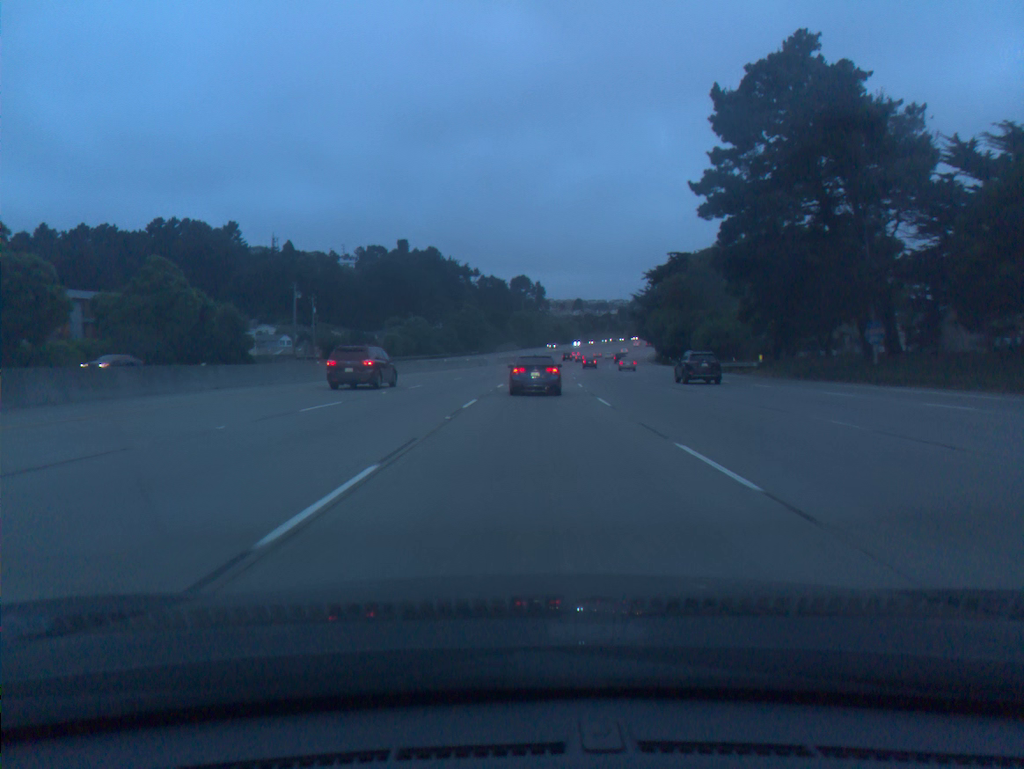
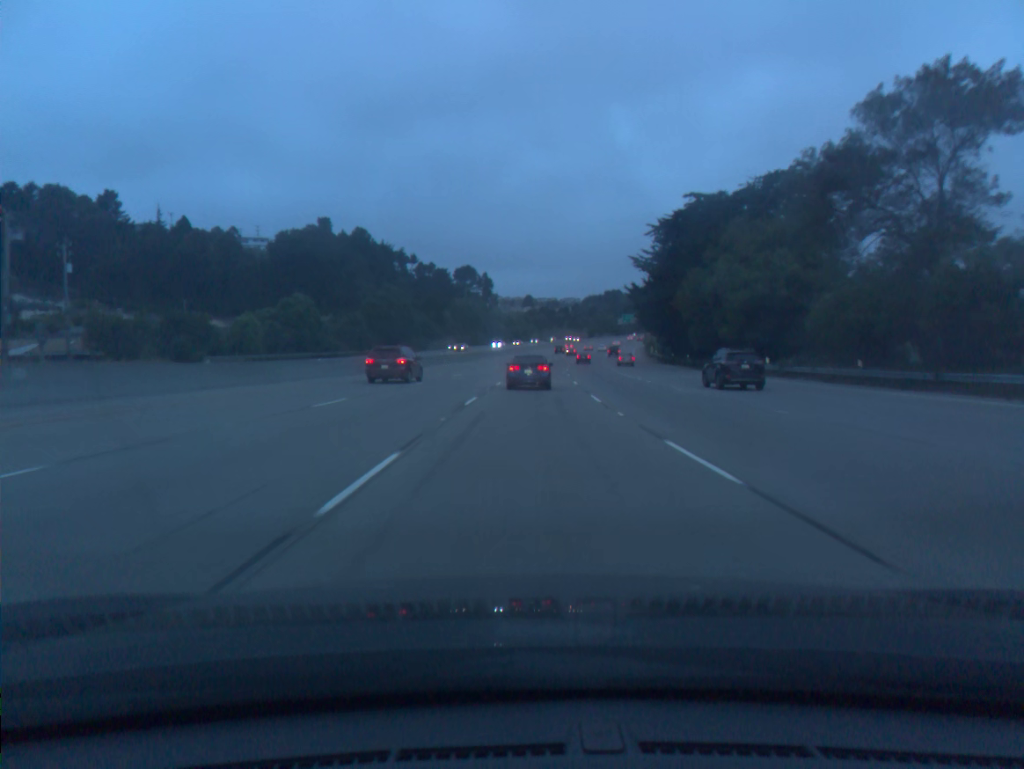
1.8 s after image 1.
(+1.8, +57.0) m; +4°
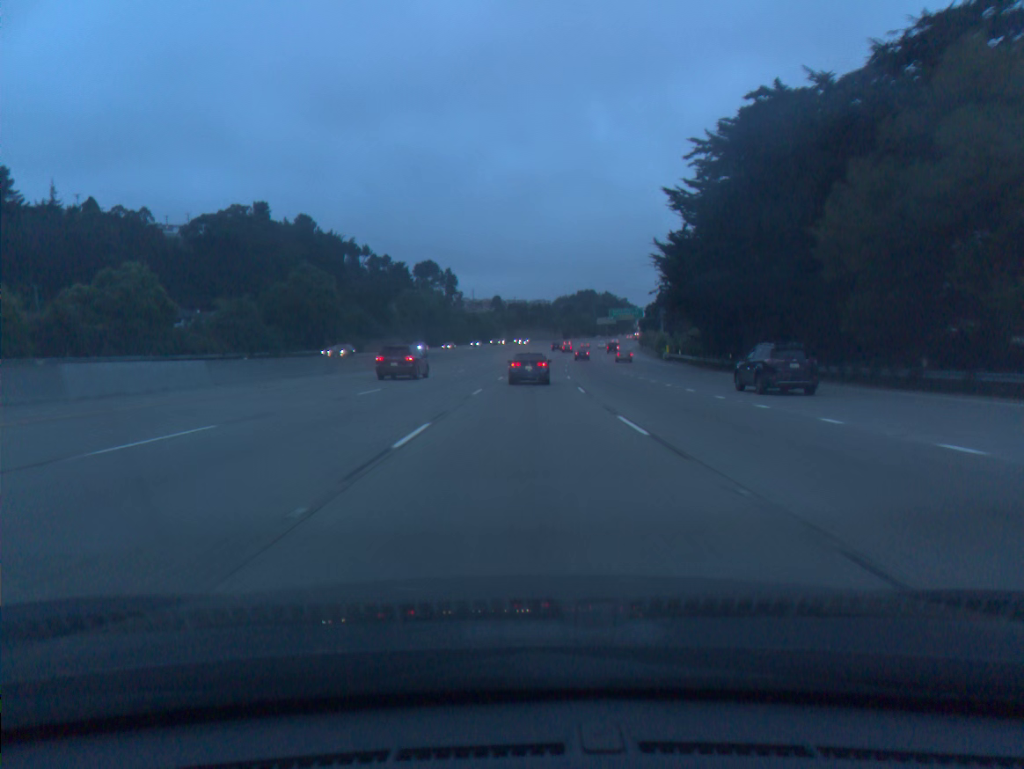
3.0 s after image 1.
(+0.8, +39.2) m; +2°
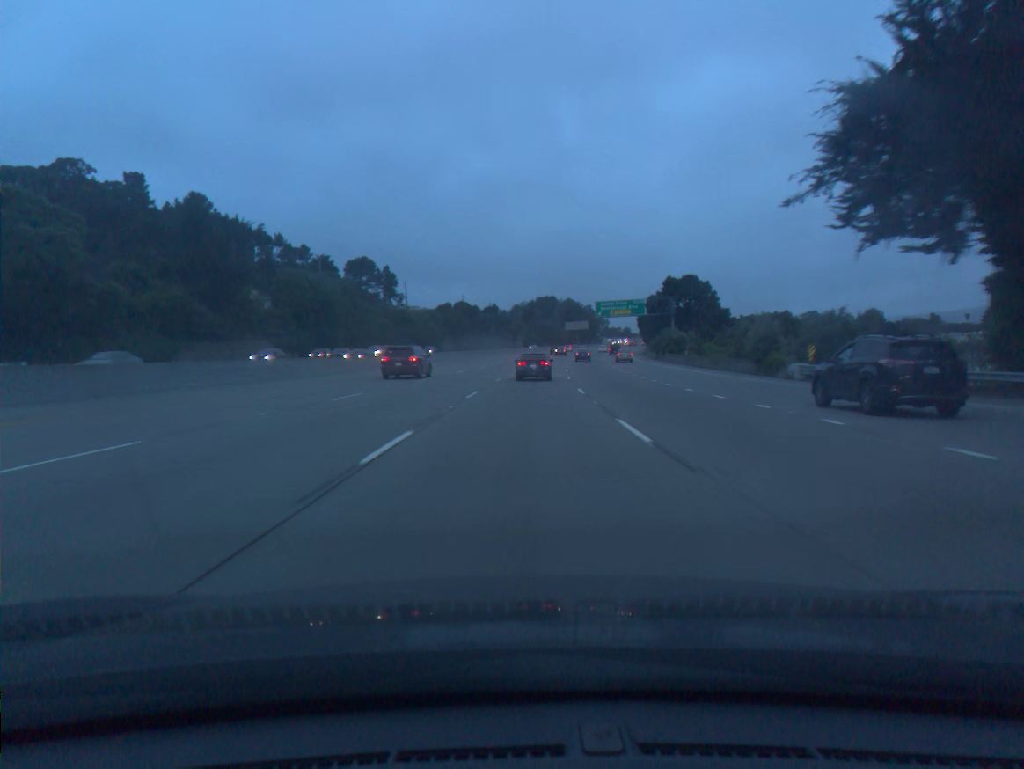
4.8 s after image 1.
(+1.8, +59.5) m; +3°
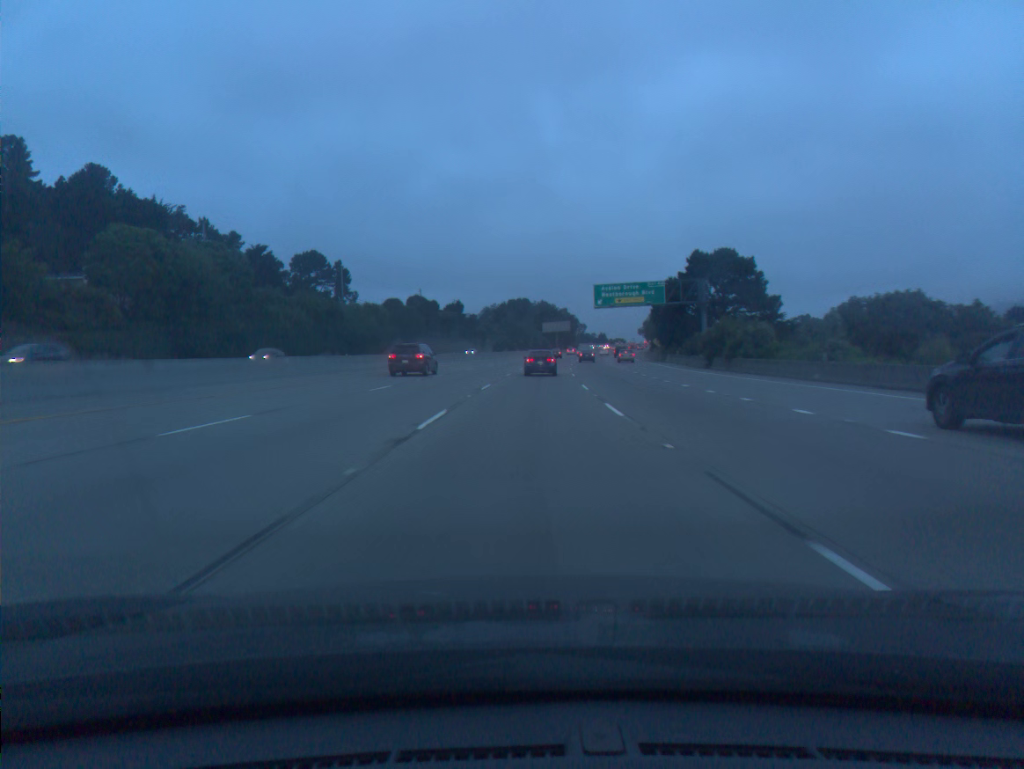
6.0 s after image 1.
(+0.8, +39.6) m; +2°
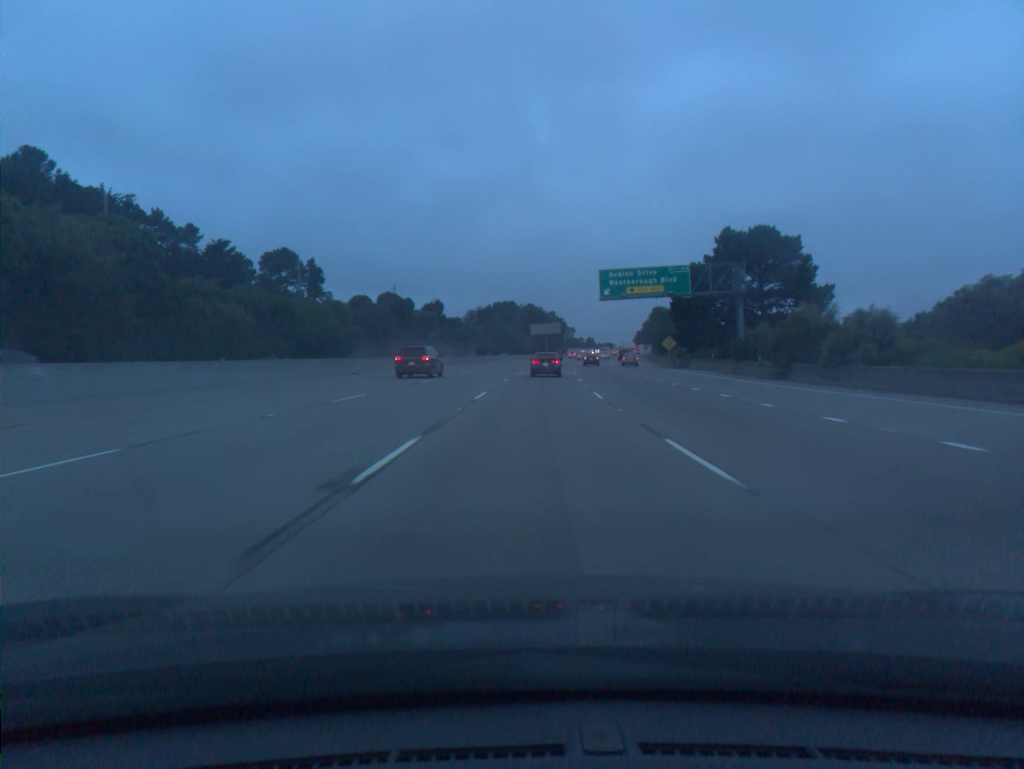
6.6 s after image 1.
(+0.2, +19.7) m; +1°
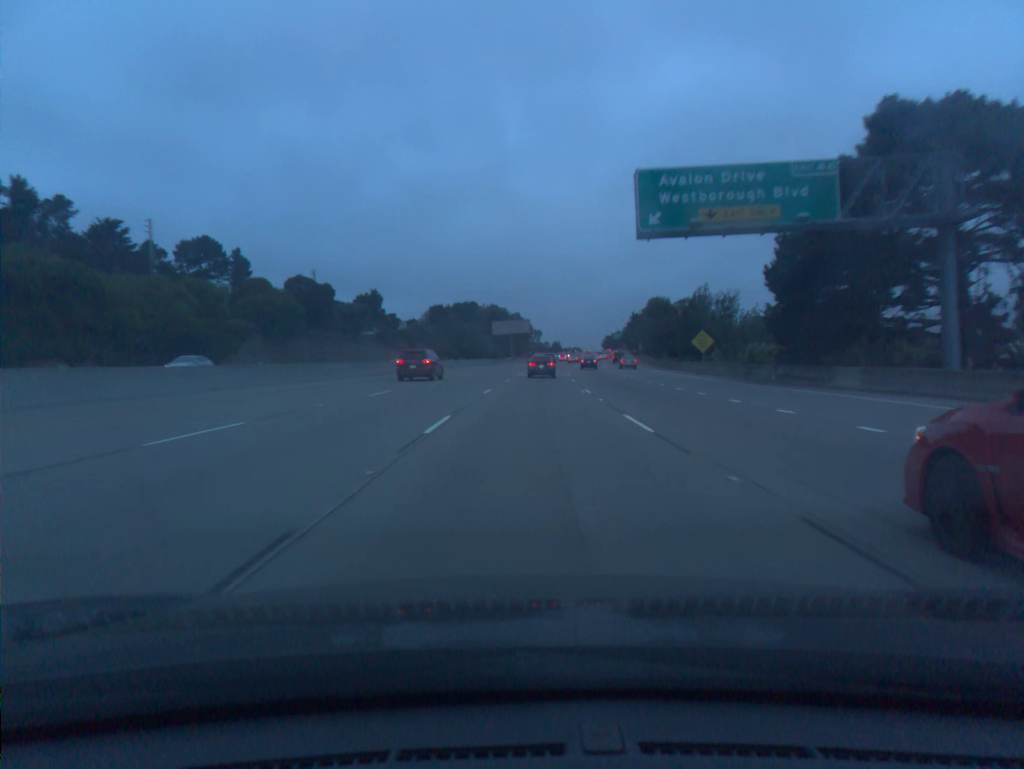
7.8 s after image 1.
(+0.9, +38.9) m; +3°
